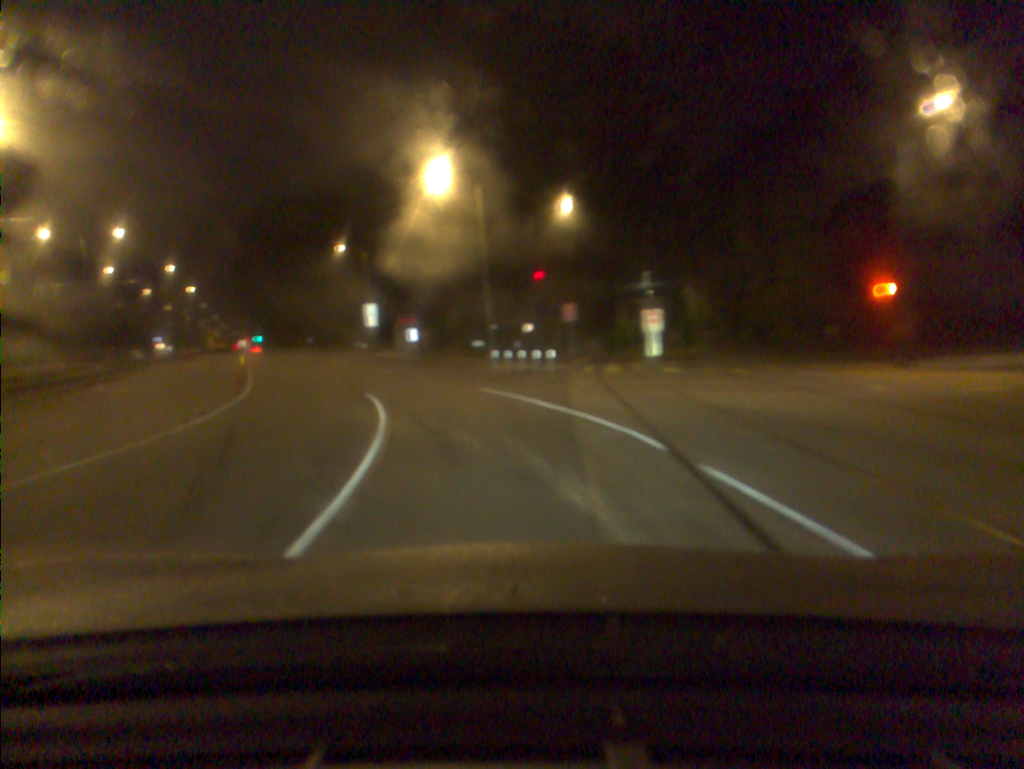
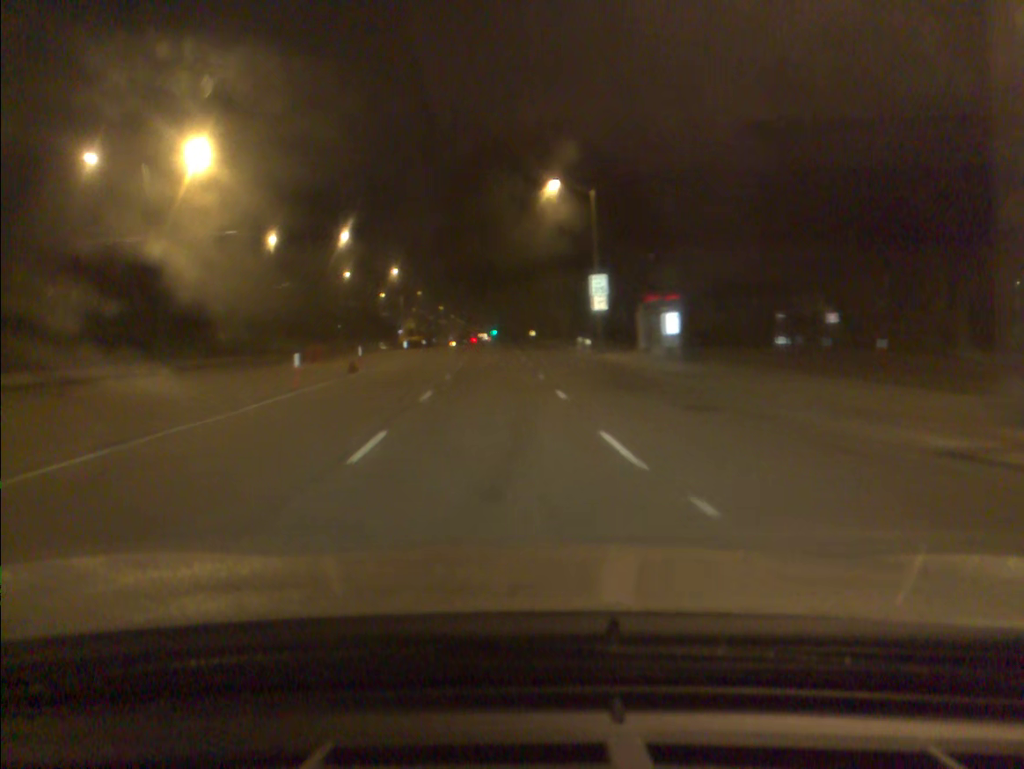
(-5.0, +27.2) m; -18°
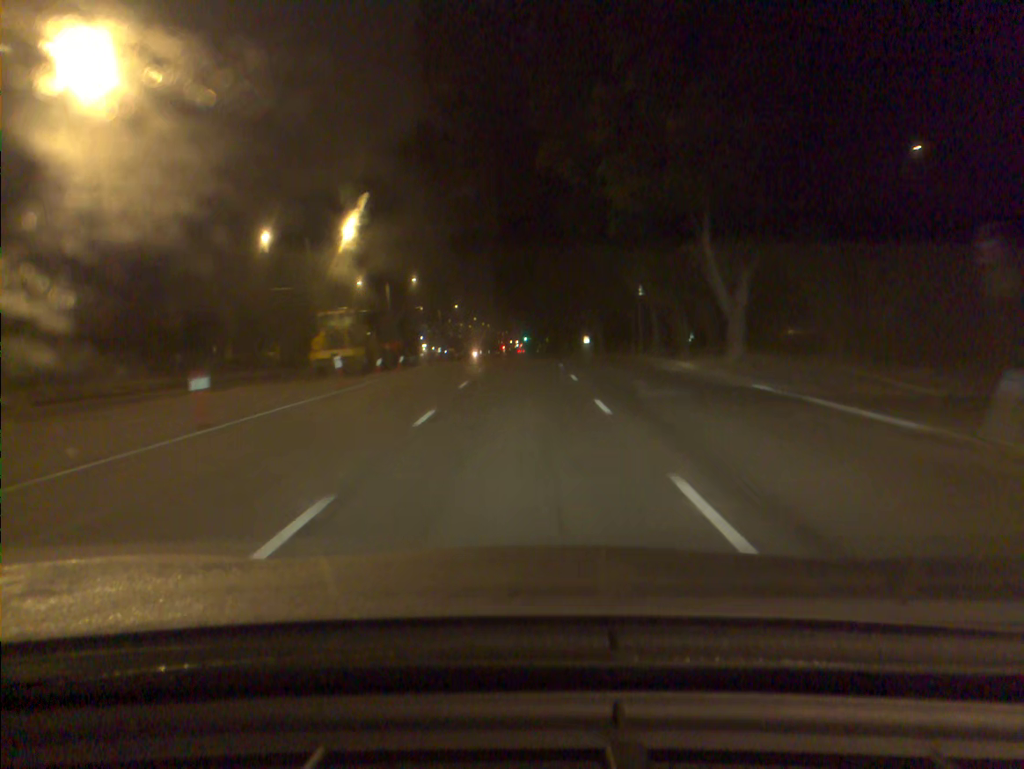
(-1.7, +43.2) m; -2°
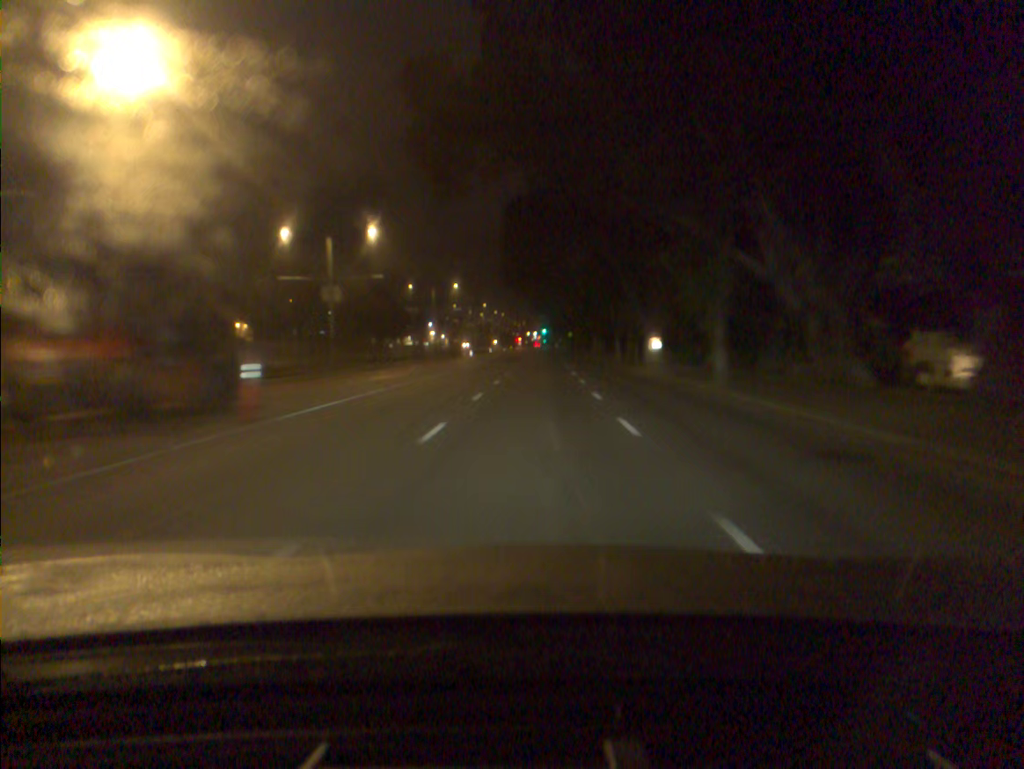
(-0.2, +33.4) m; -1°
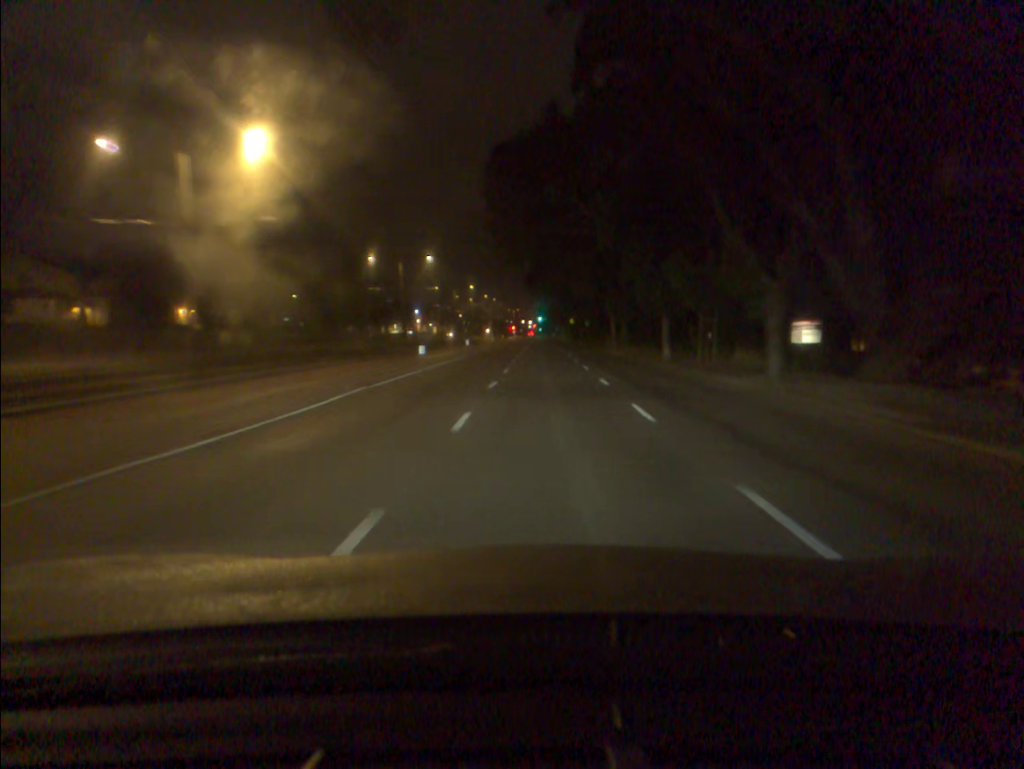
(0.0, +22.6) m; 0°
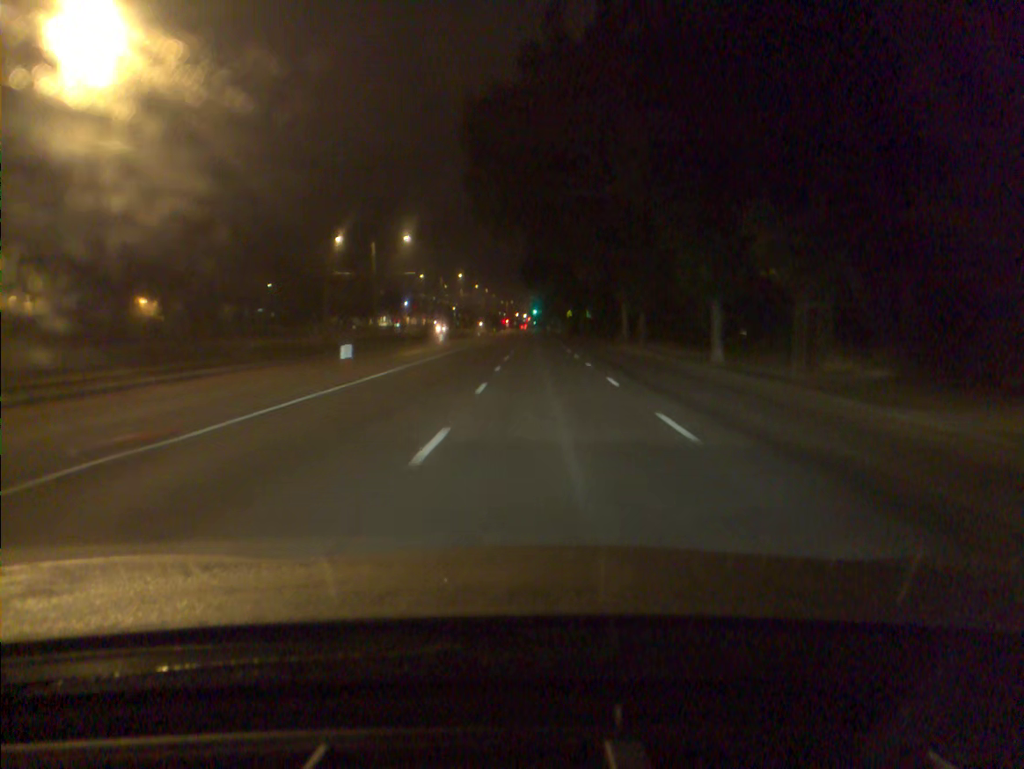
(0.0, +11.5) m; 0°
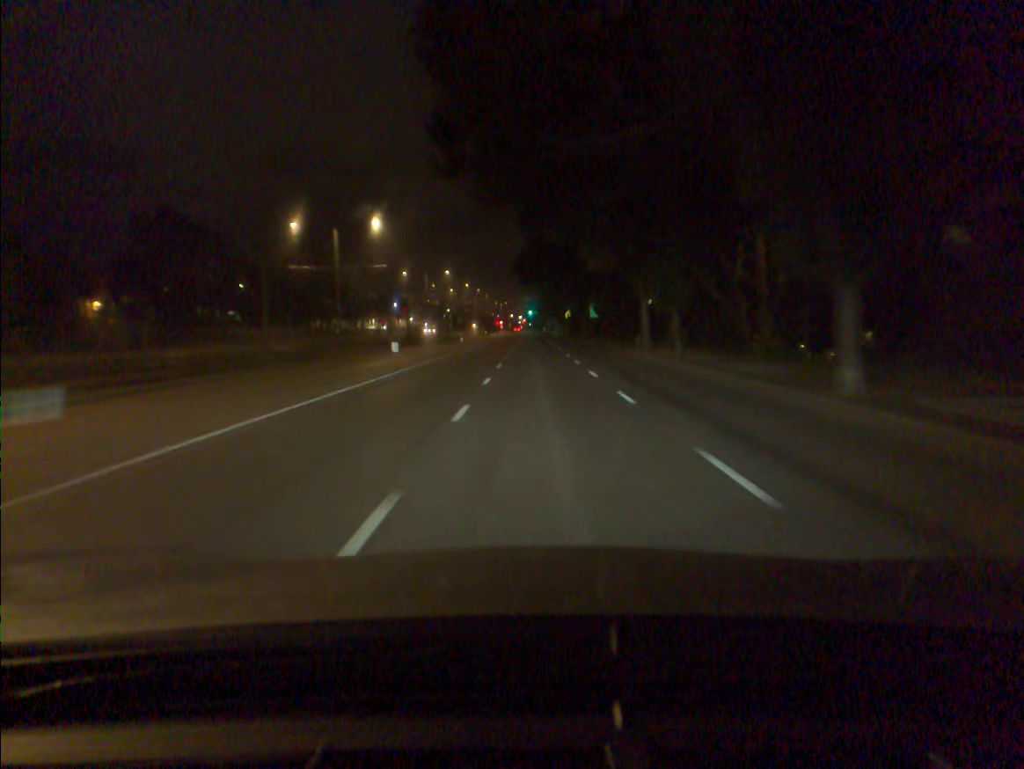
(0.0, +11.6) m; 0°
